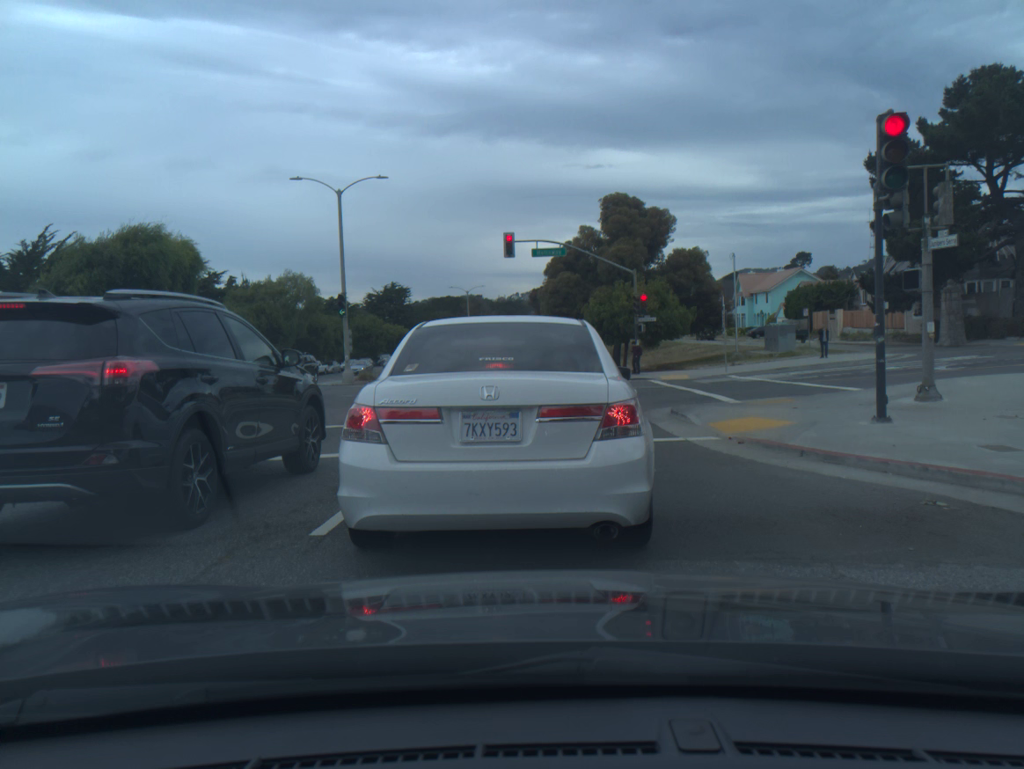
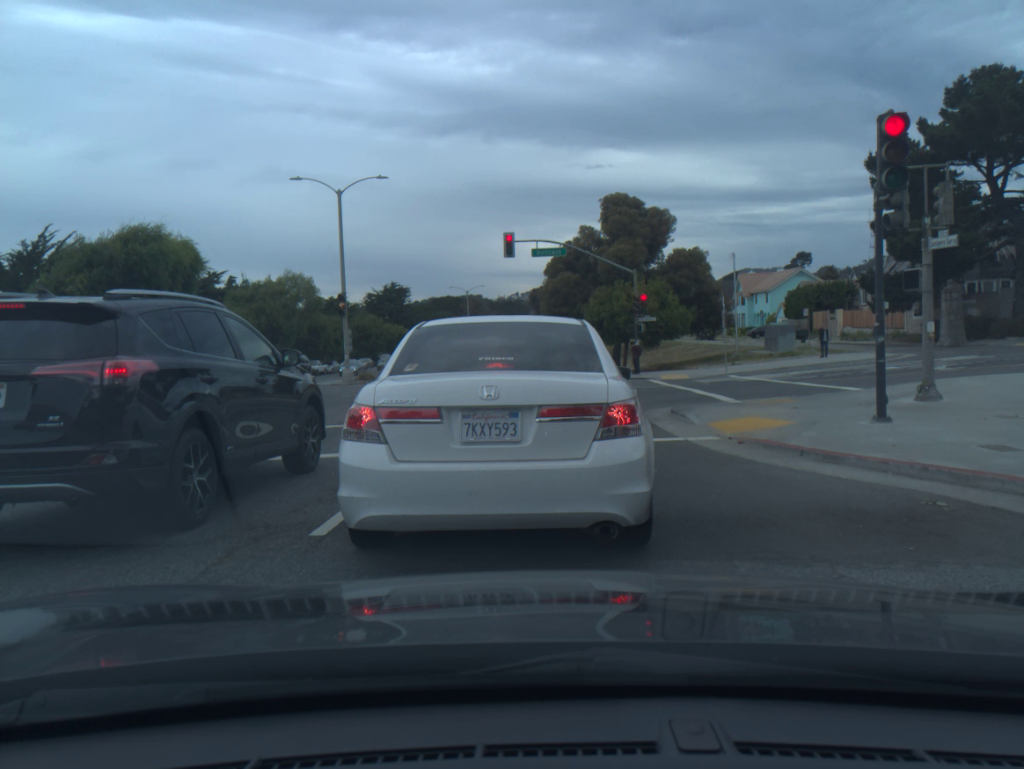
(0.0, 0.0) m; 0°
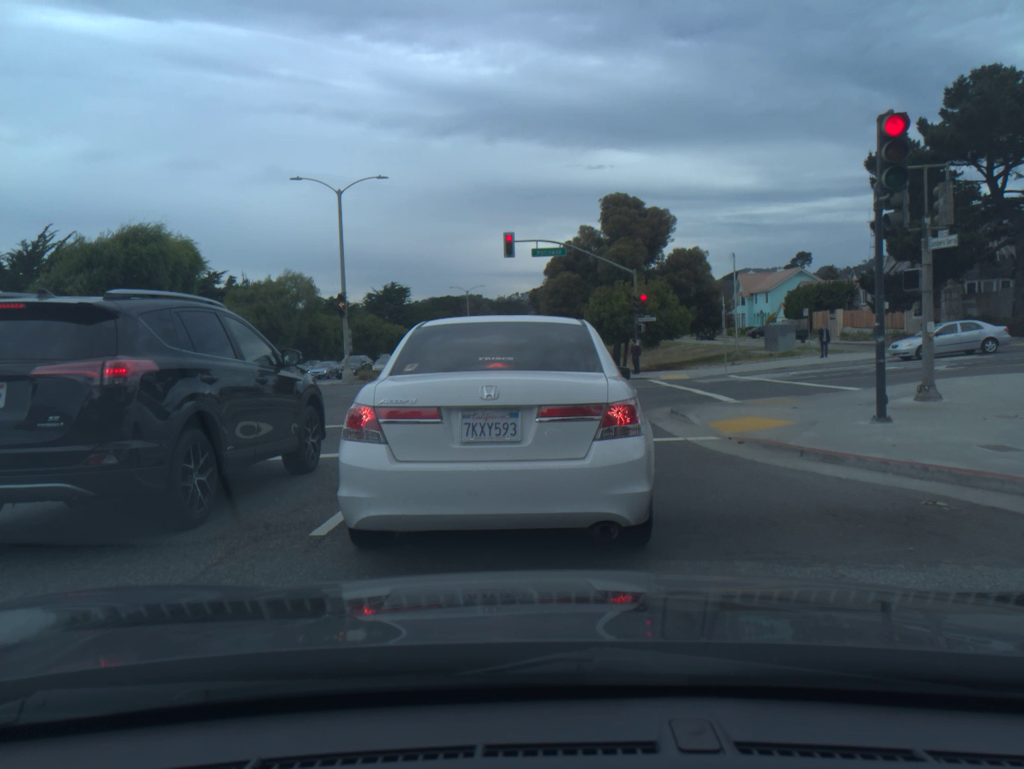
(0.0, 0.0) m; 0°
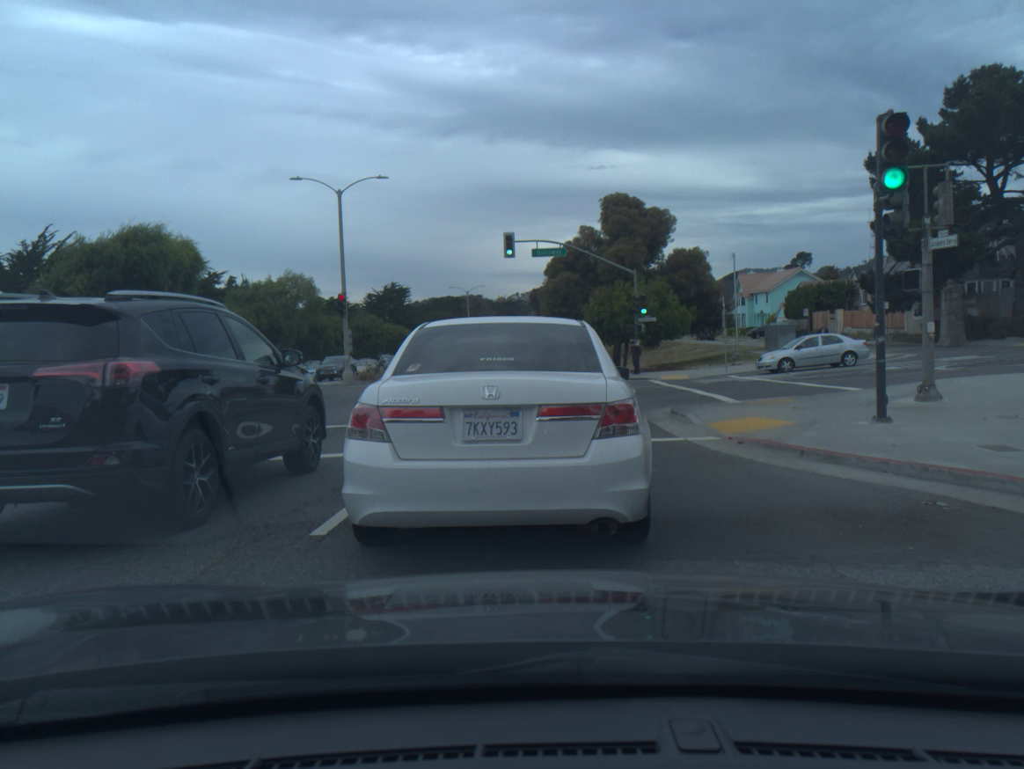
(0.0, 0.0) m; 0°
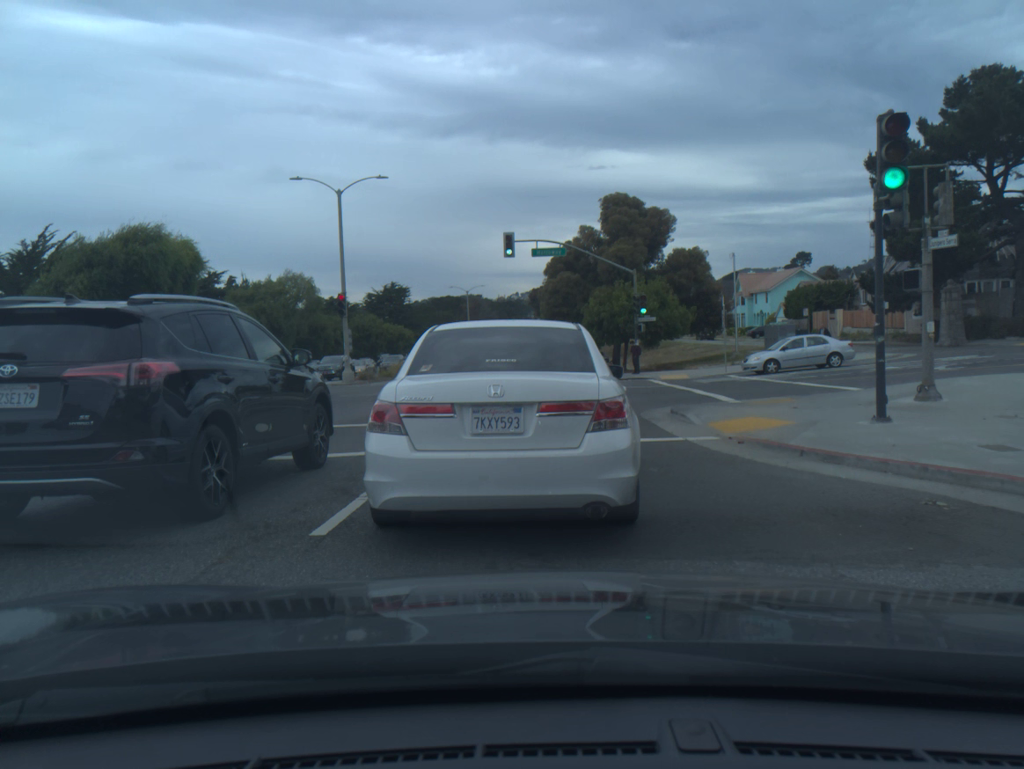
(0.0, 0.0) m; 0°
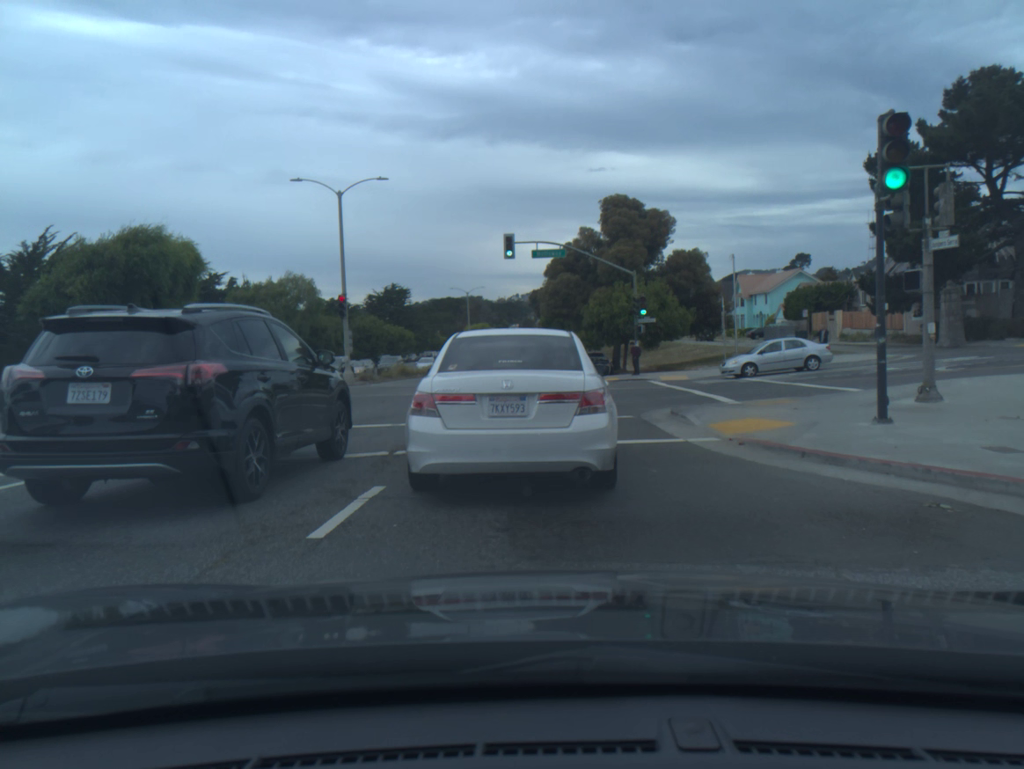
(0.0, +0.1) m; 0°
